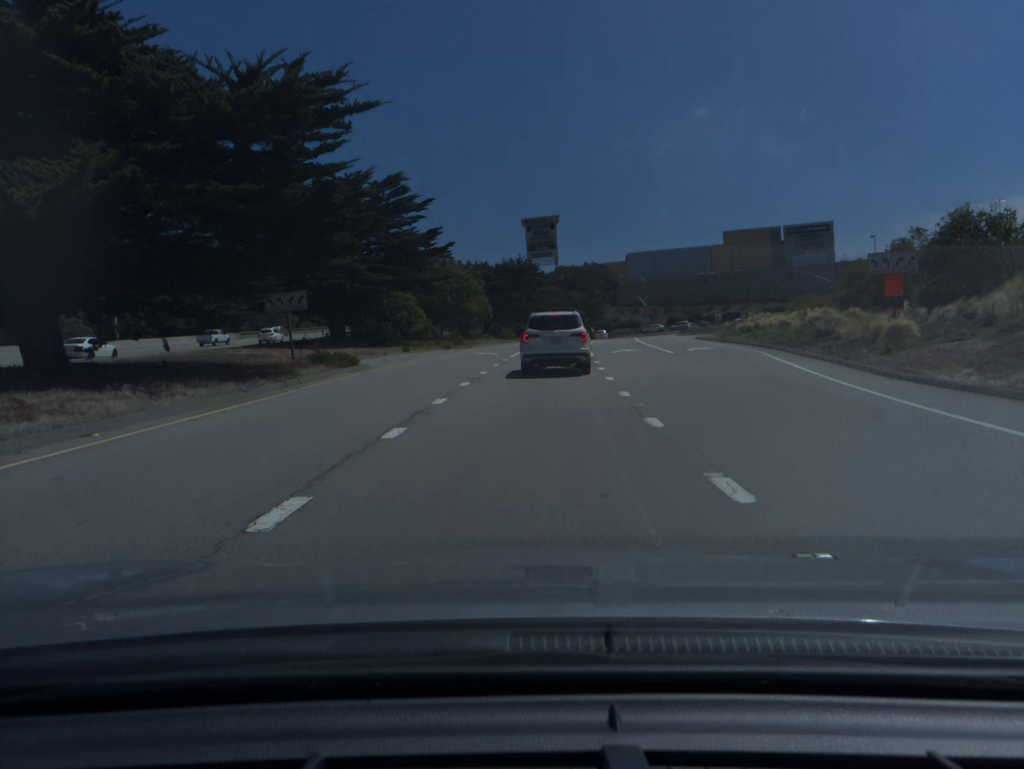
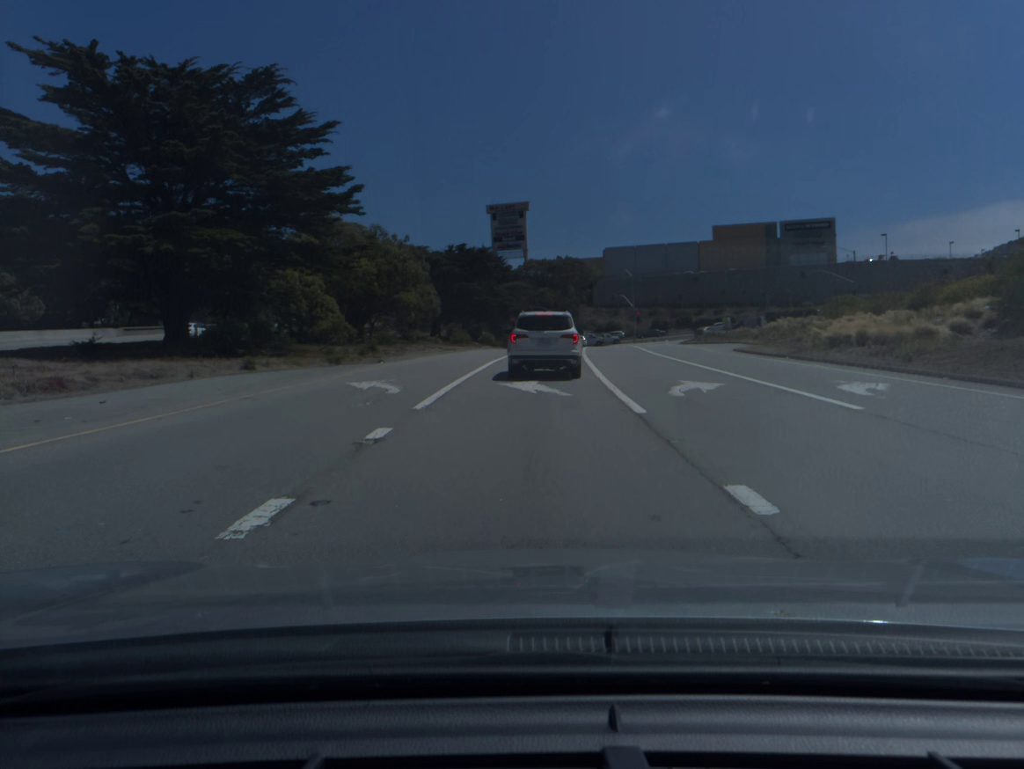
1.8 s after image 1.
(+0.4, +23.1) m; +2°
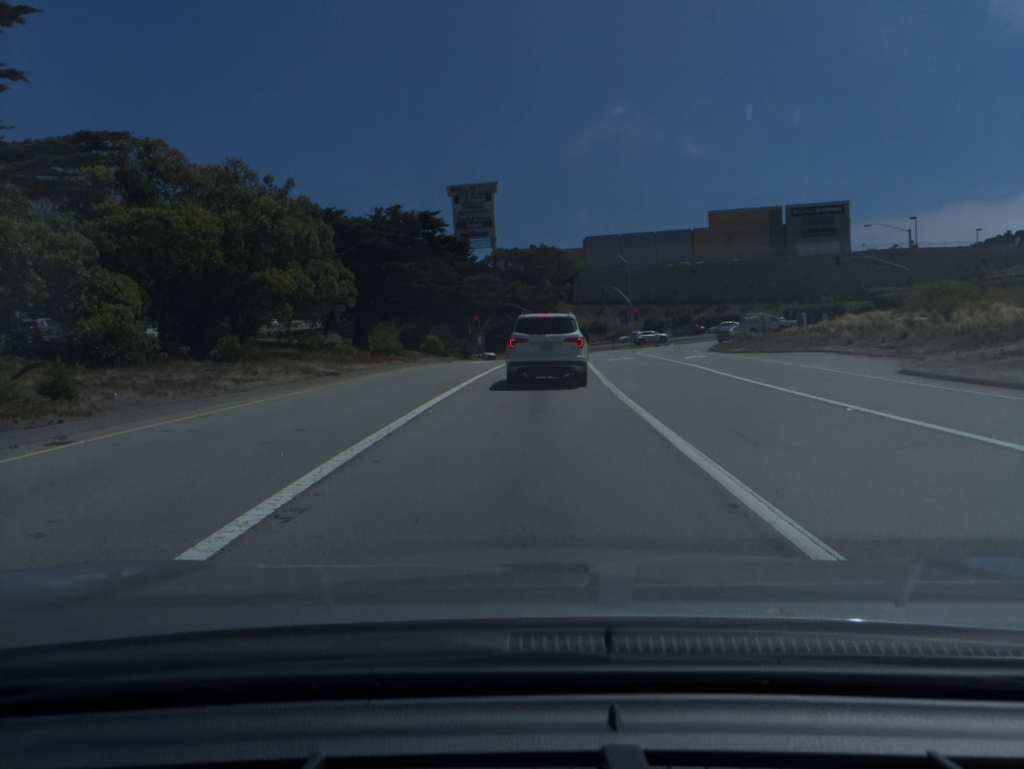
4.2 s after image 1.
(+0.5, +24.9) m; +2°
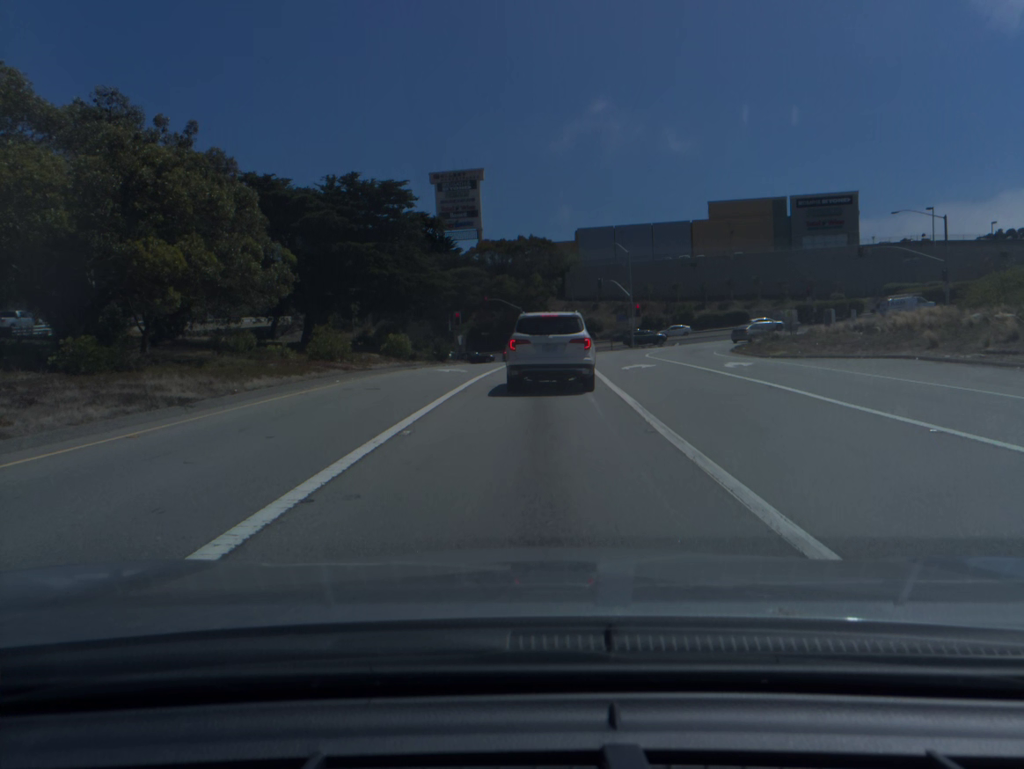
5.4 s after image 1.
(+0.1, +10.1) m; +1°
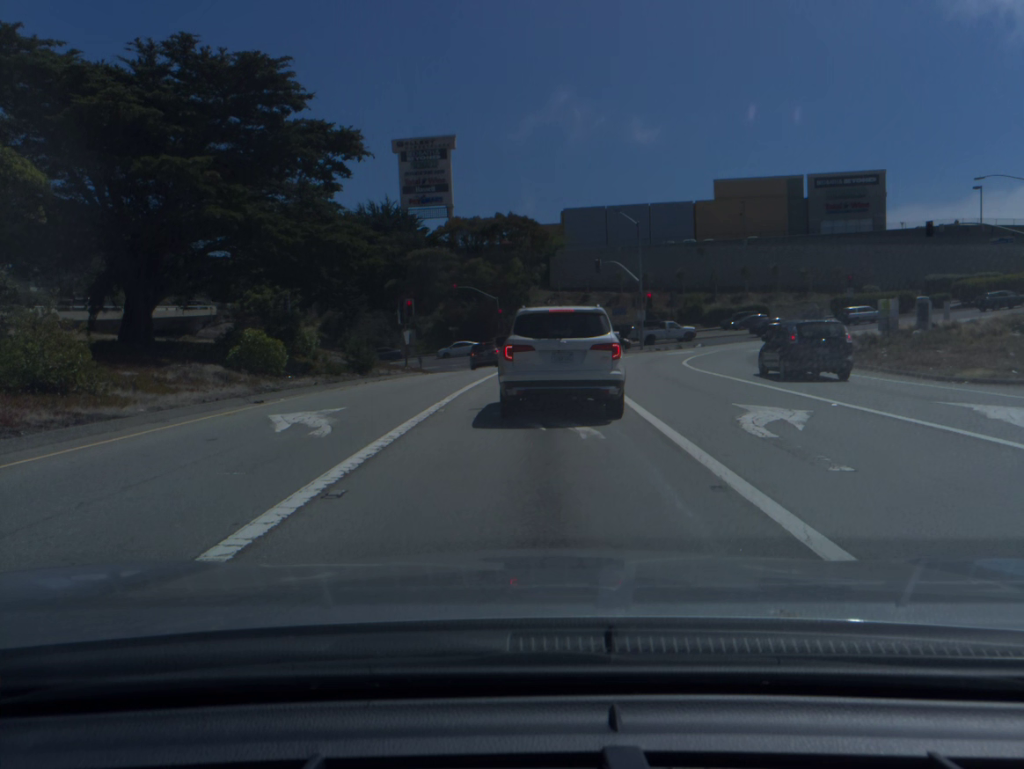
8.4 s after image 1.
(+0.2, +18.5) m; +1°
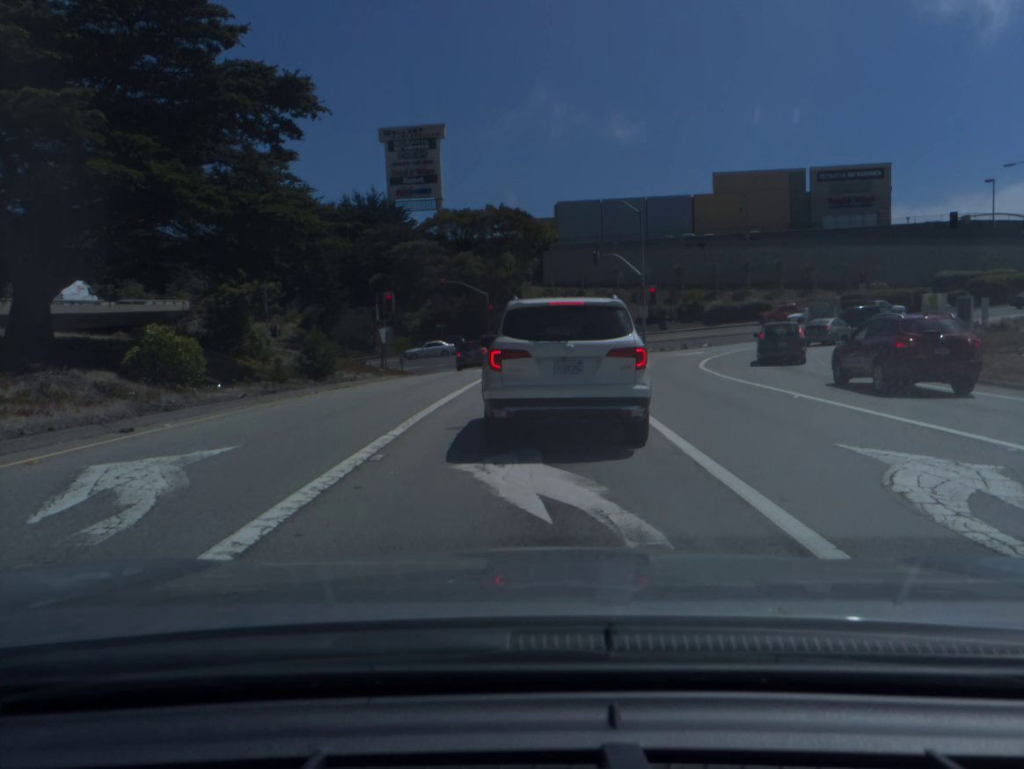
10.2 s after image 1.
(0.0, +5.6) m; +1°
